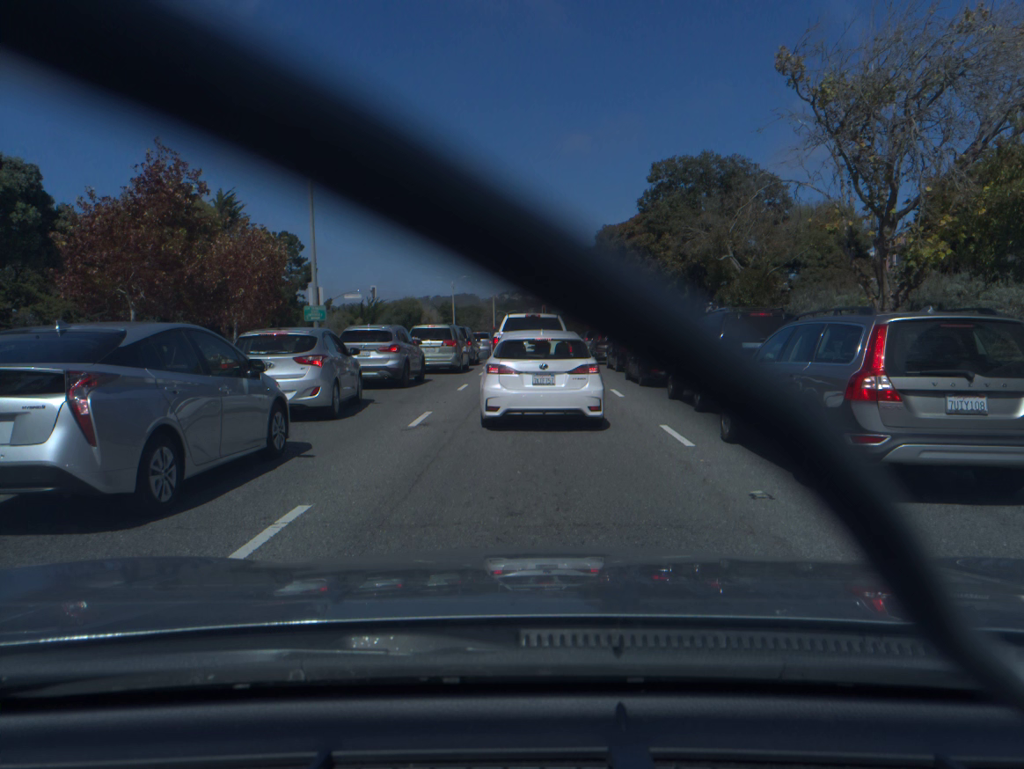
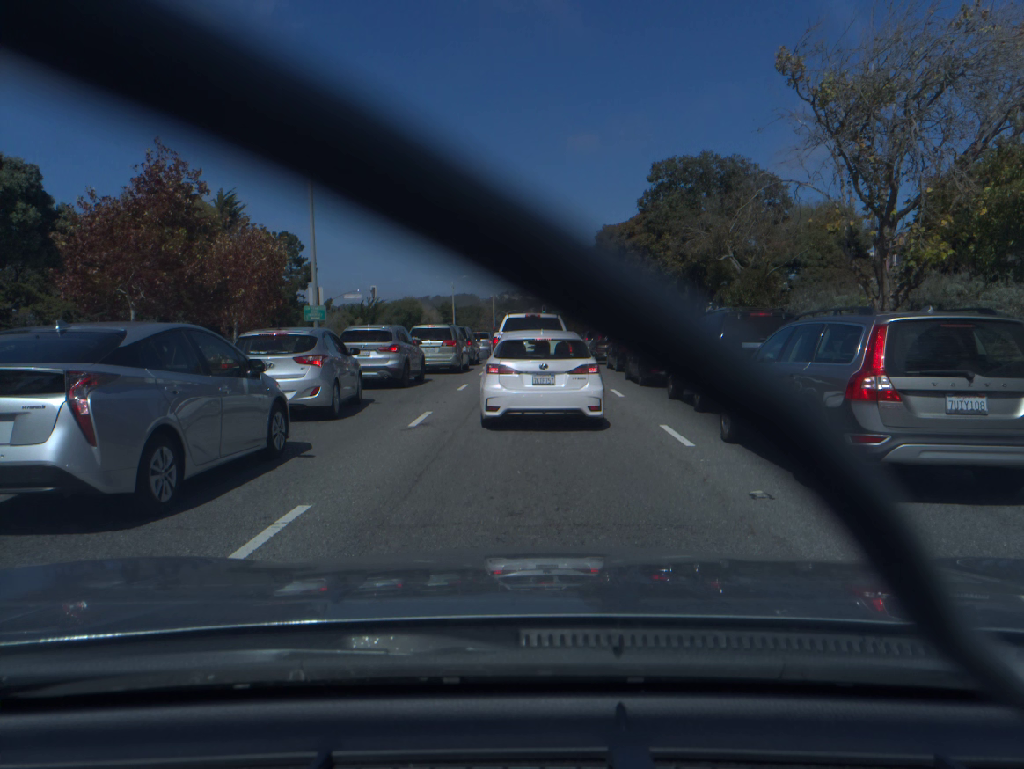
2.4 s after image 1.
(0.0, +0.1) m; 0°
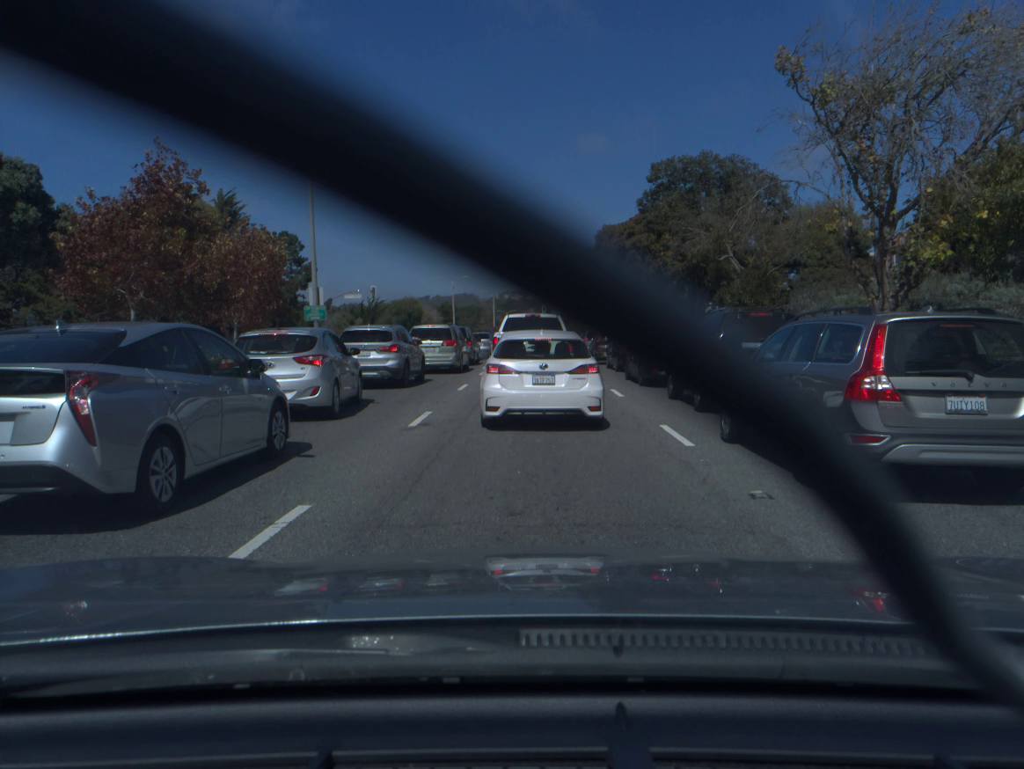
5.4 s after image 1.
(0.0, 0.0) m; 0°
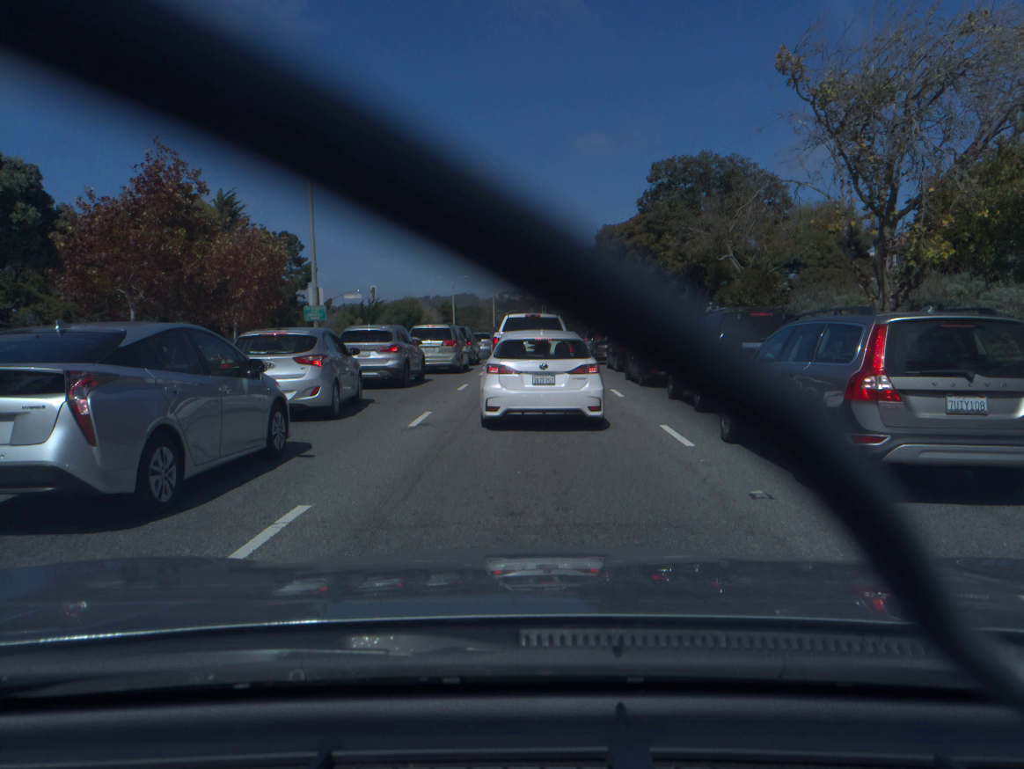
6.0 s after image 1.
(0.0, 0.0) m; 0°
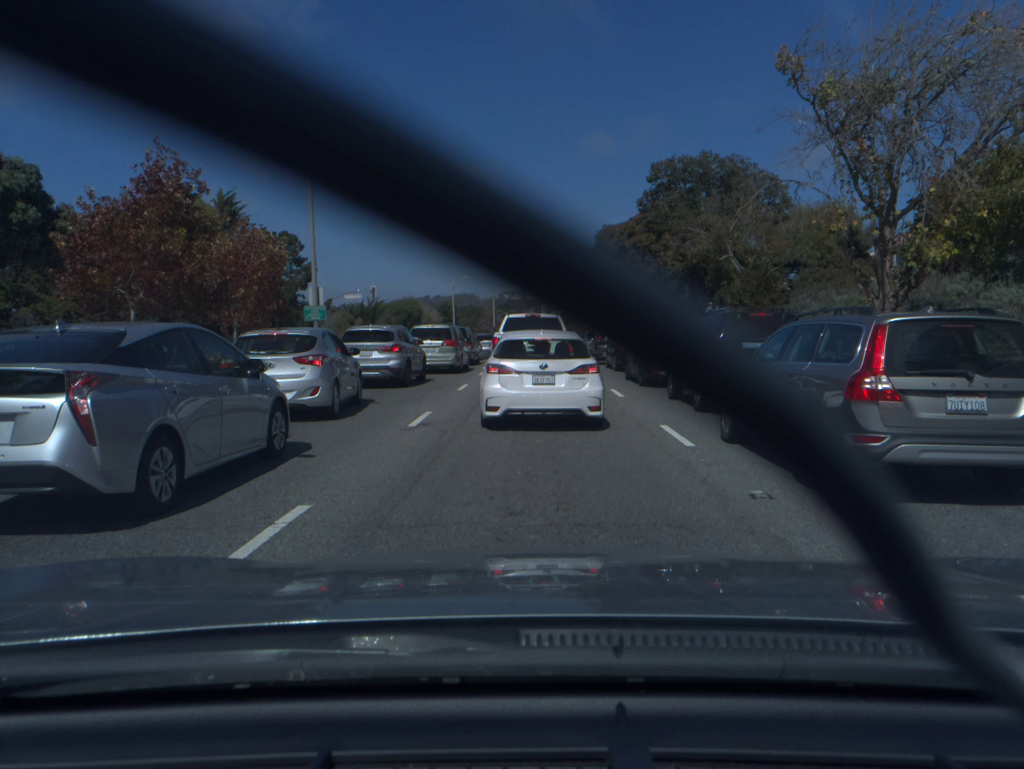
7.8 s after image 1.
(0.0, 0.0) m; 0°
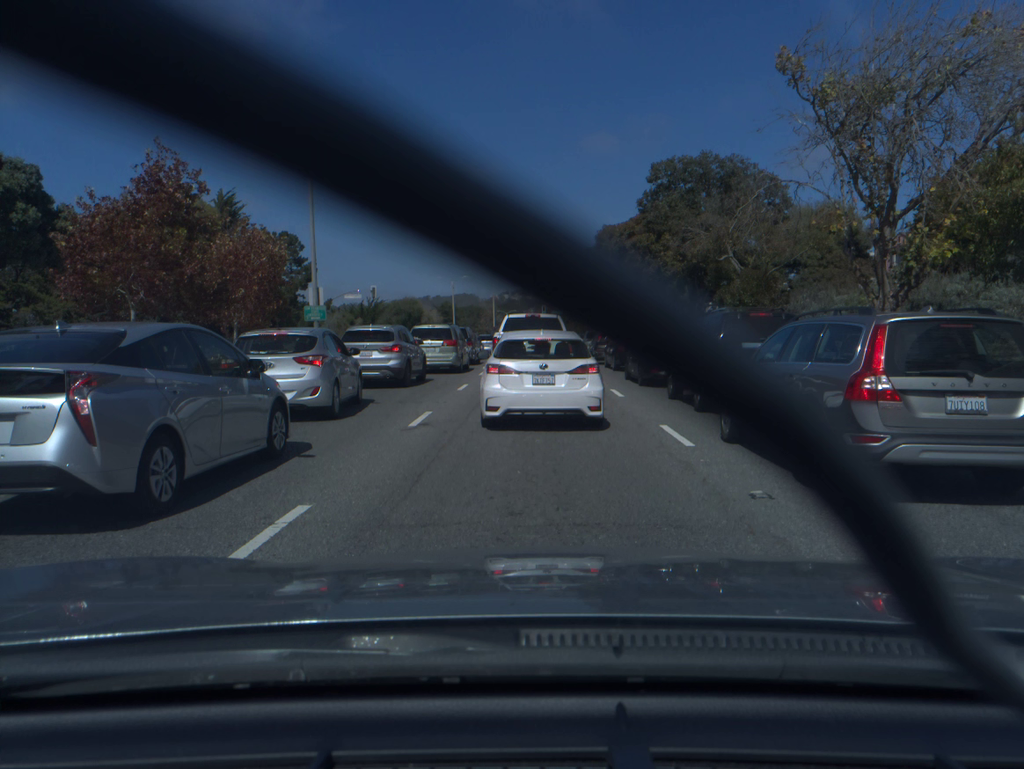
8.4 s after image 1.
(0.0, 0.0) m; 0°
